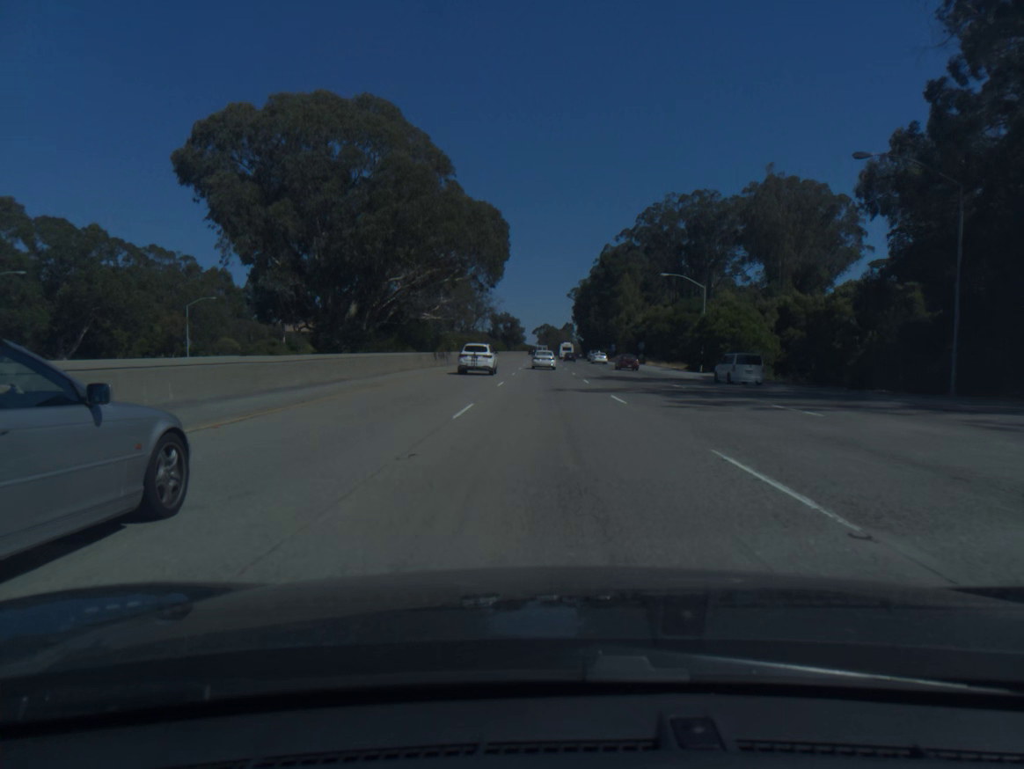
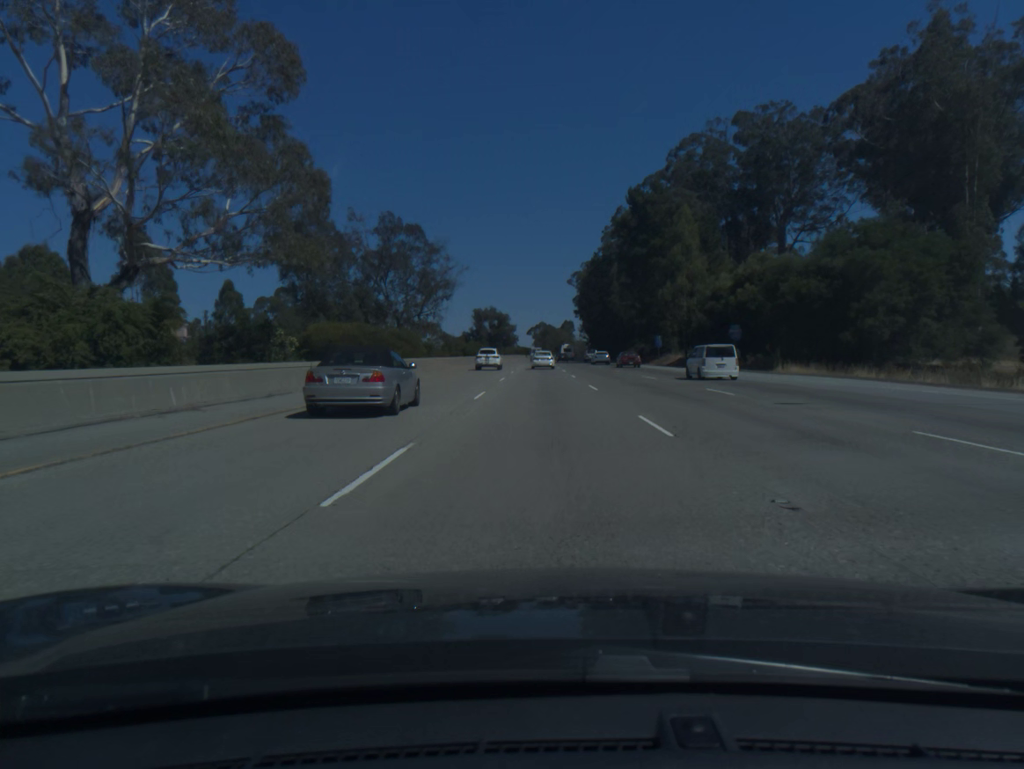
(+0.1, +66.4) m; 0°
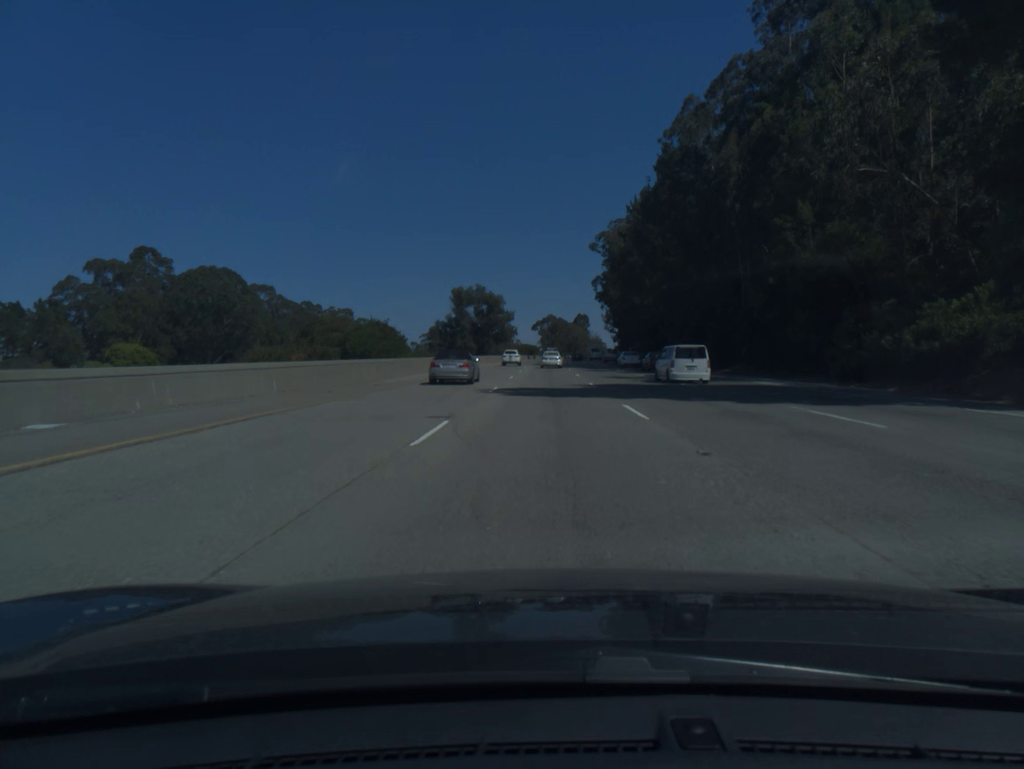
(-0.6, +84.3) m; -1°
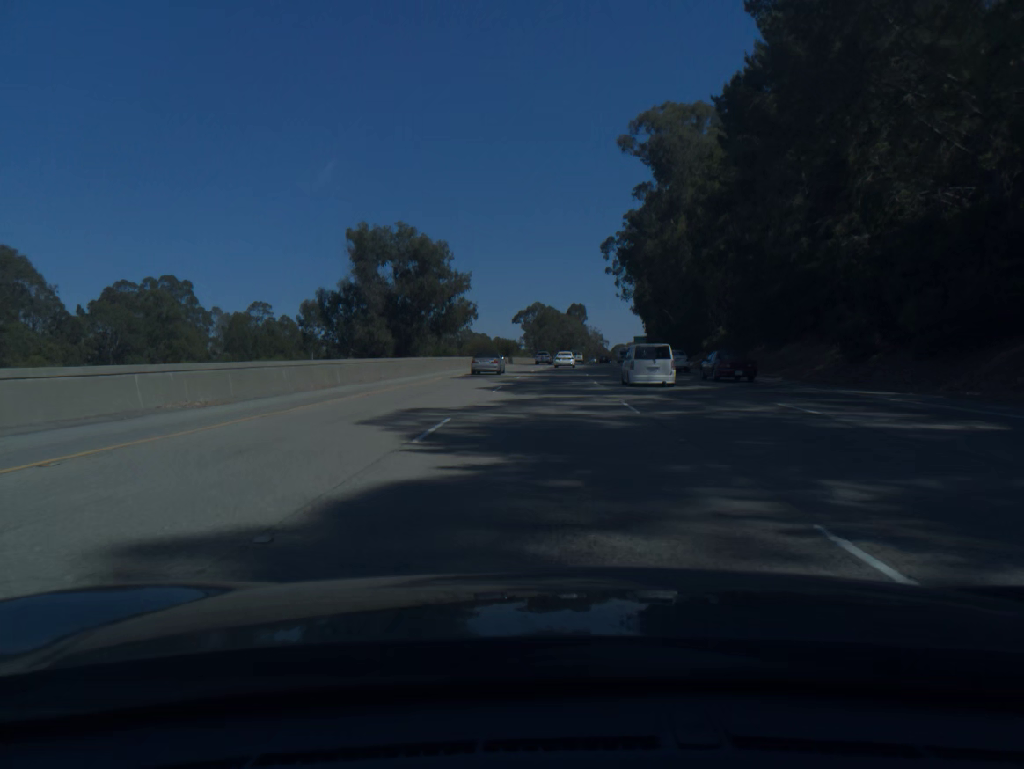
(+0.5, +86.2) m; +1°
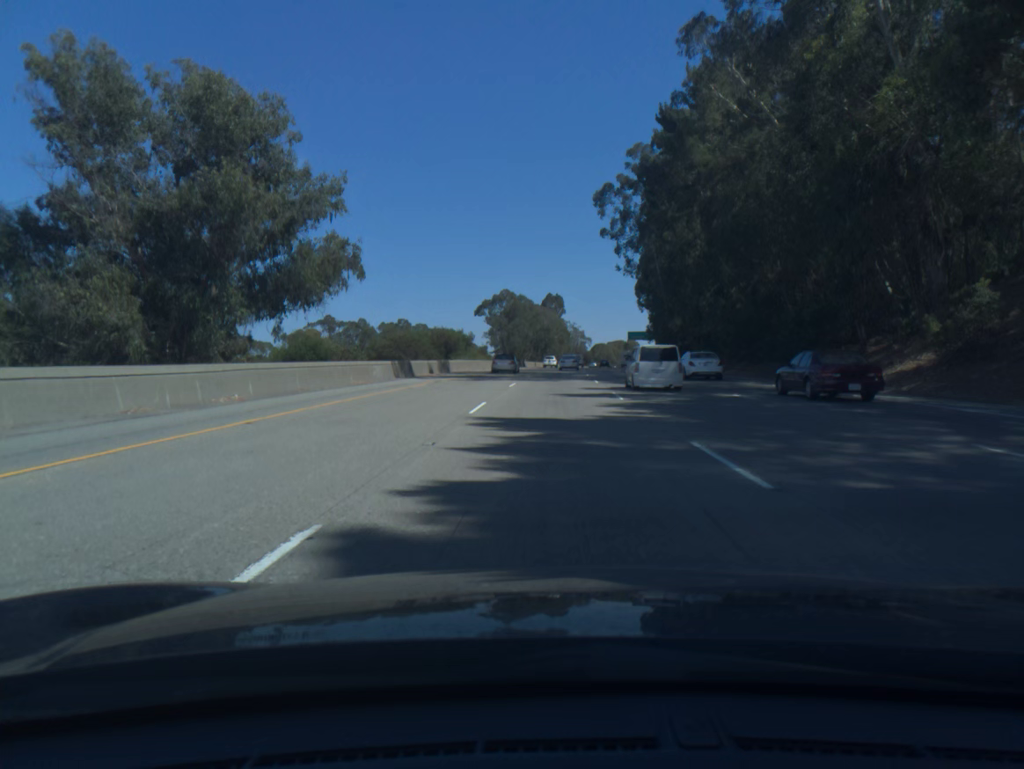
(+0.8, +52.7) m; +2°
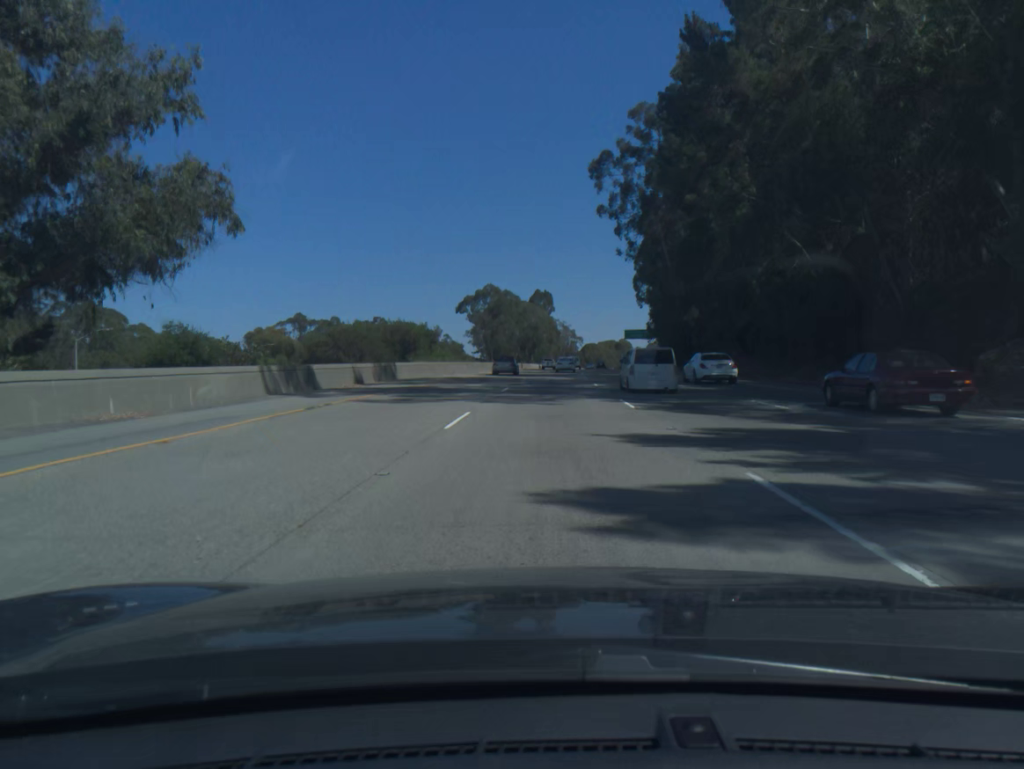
(+0.1, +17.8) m; +1°
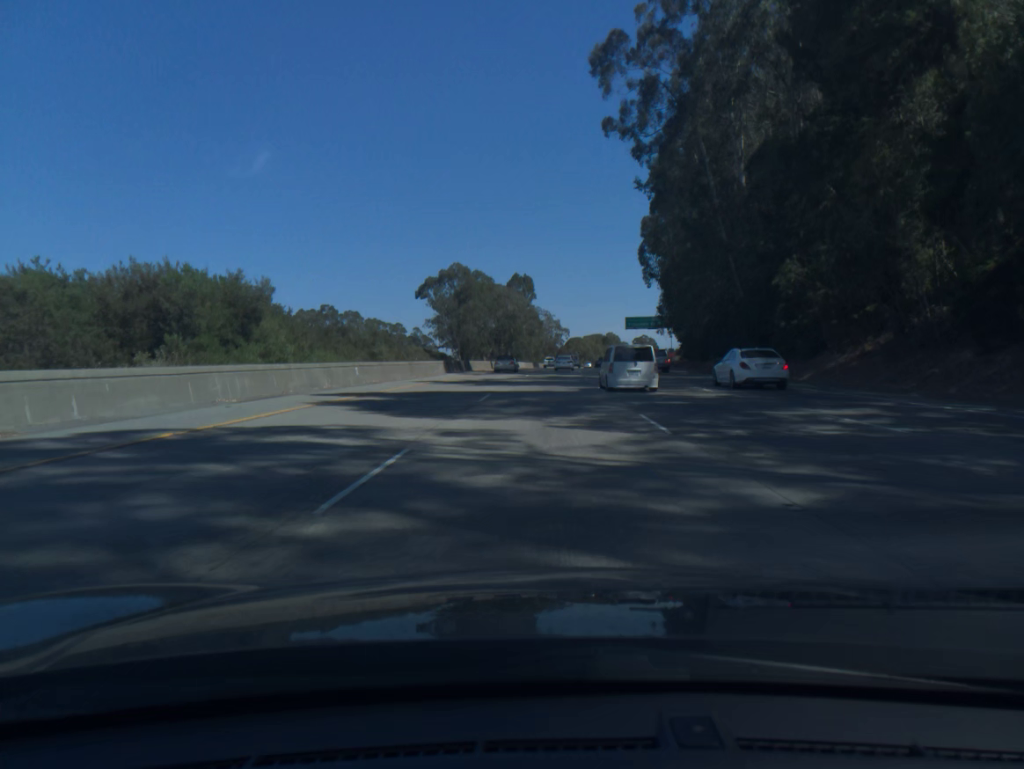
(+0.5, +35.8) m; +1°
